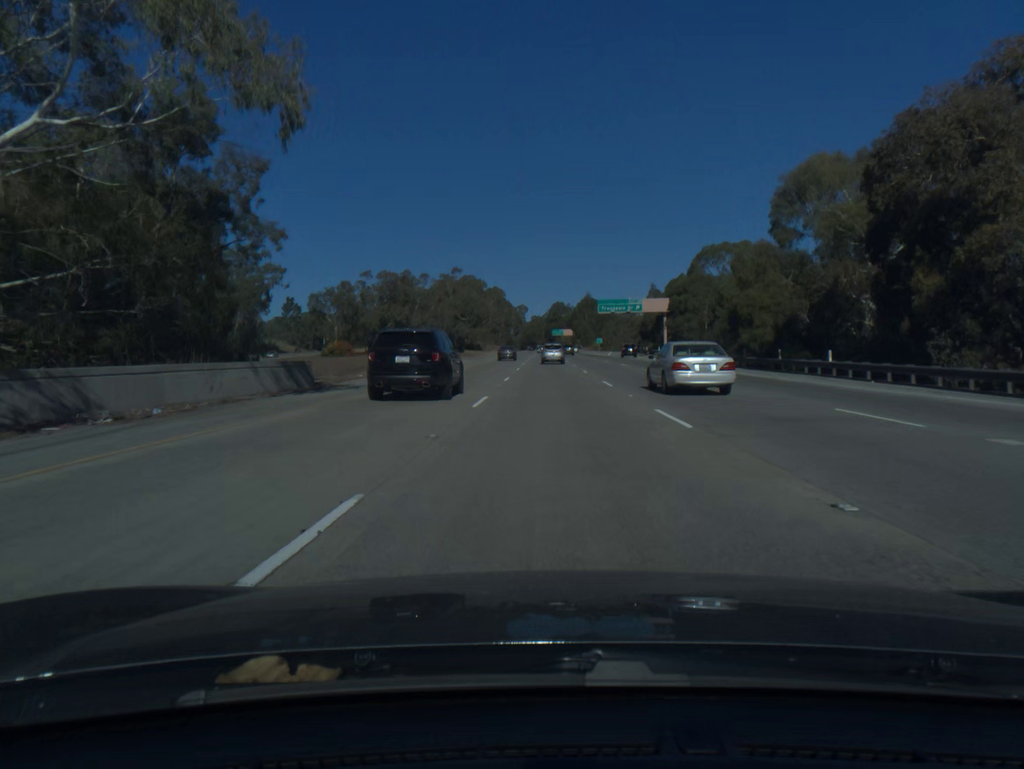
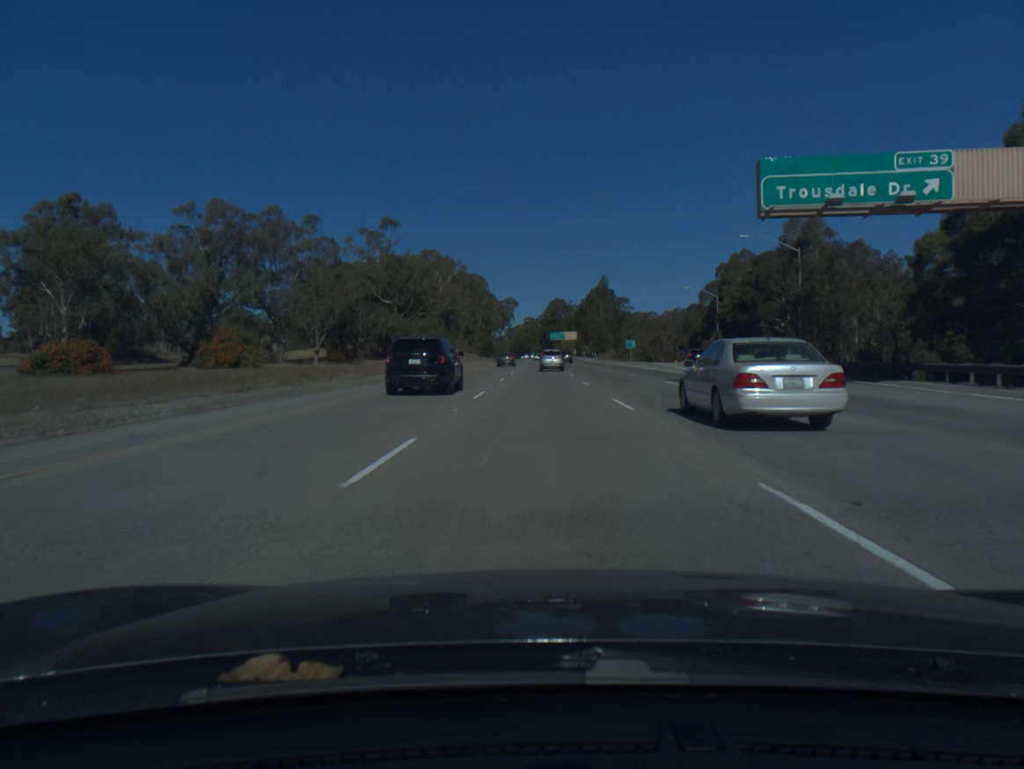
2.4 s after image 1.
(+0.3, +83.2) m; 0°
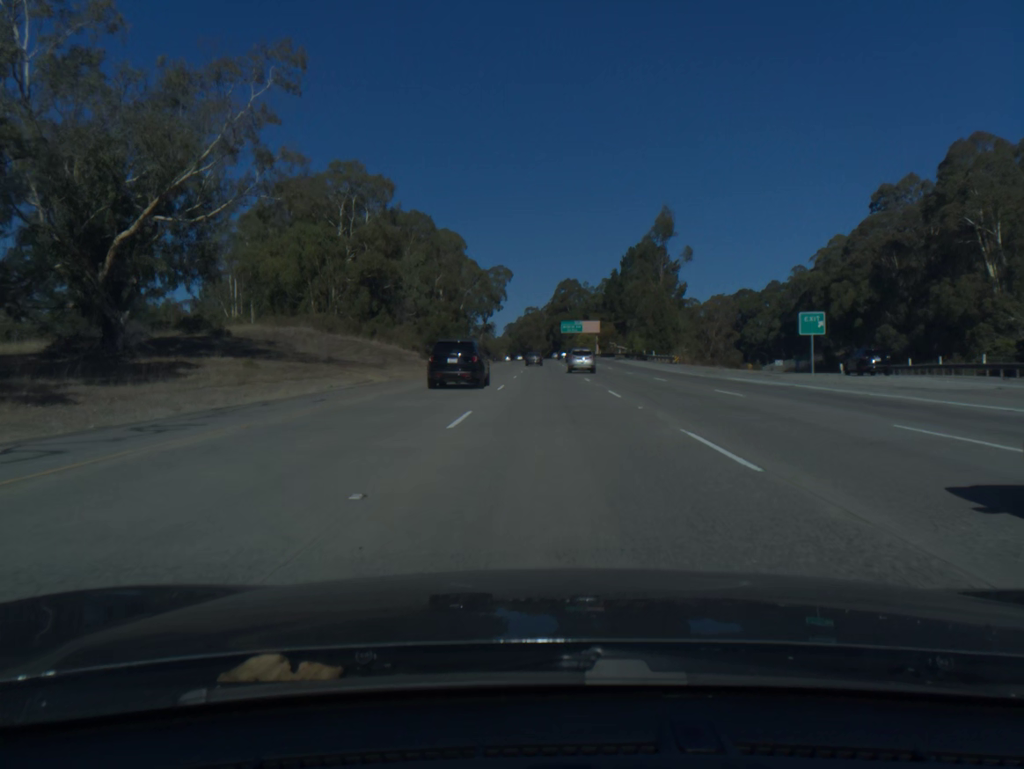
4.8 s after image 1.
(-0.5, +82.3) m; 0°
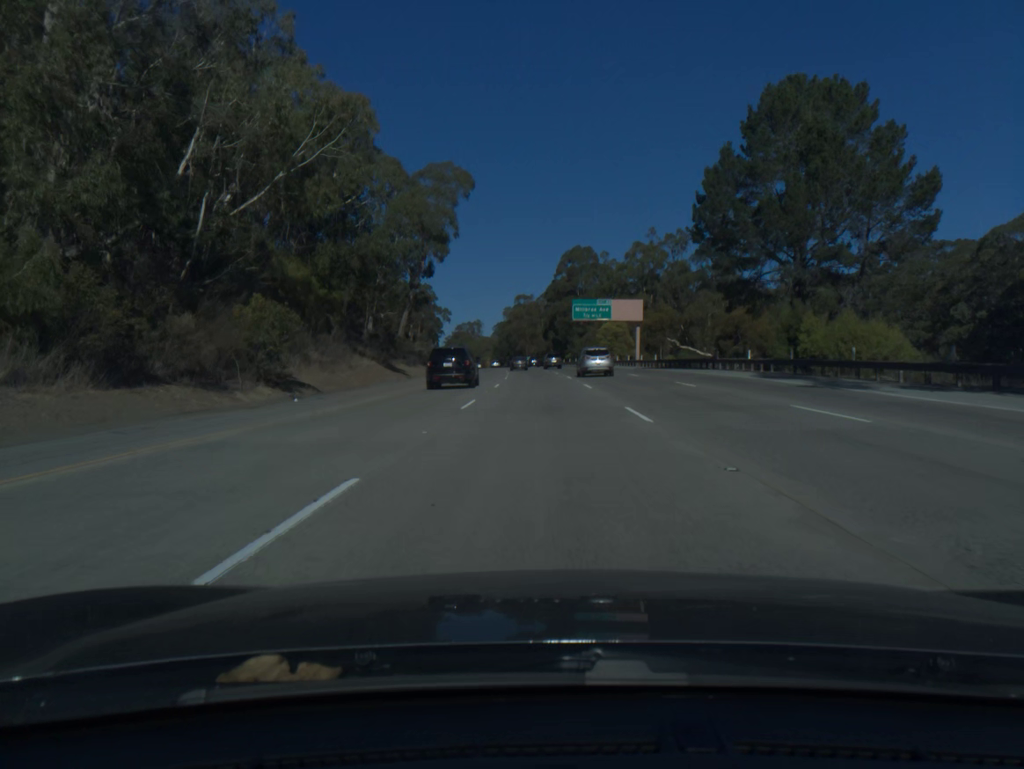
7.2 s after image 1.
(+0.3, +82.0) m; 0°
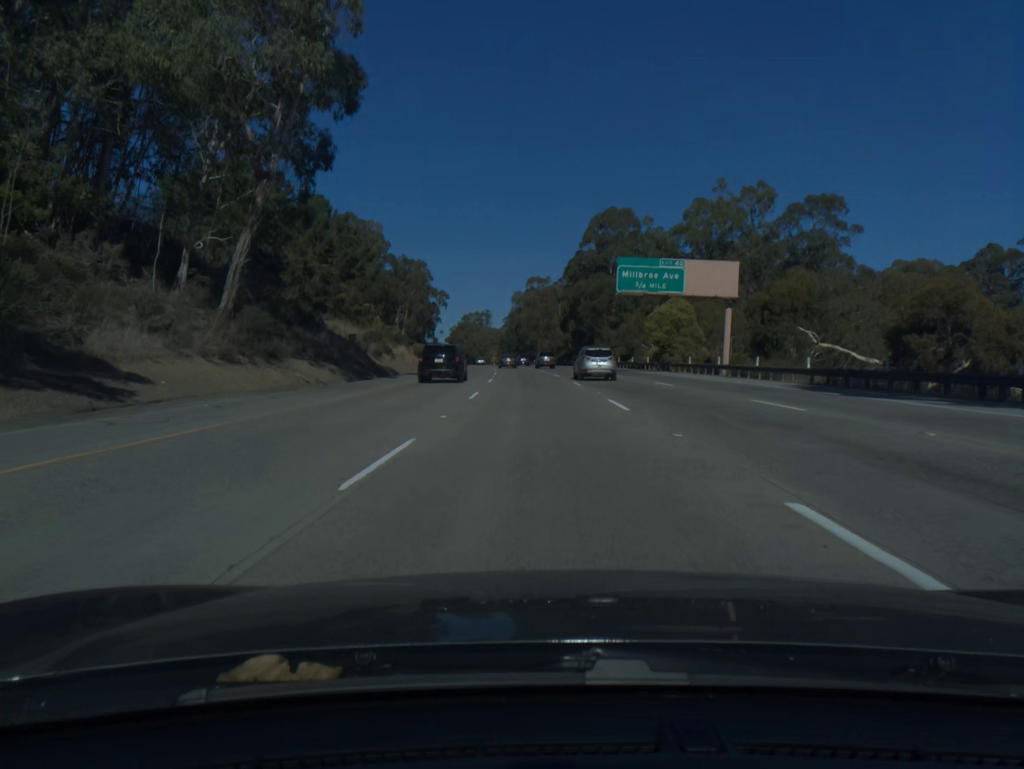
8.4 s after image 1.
(-0.3, +40.9) m; -1°
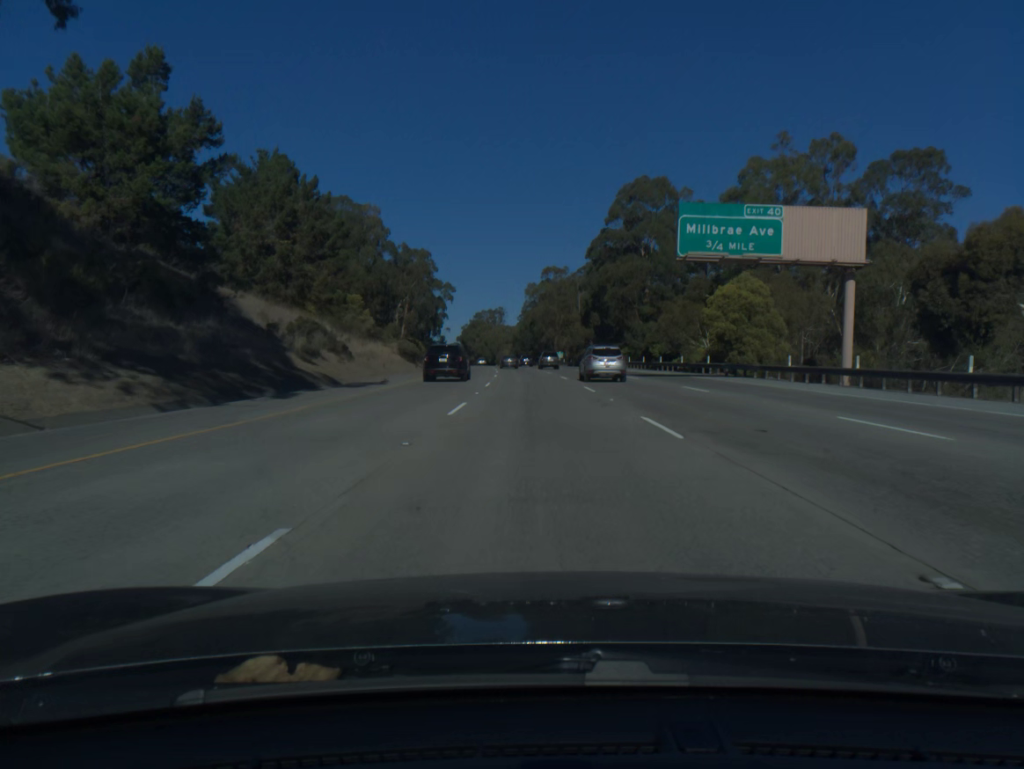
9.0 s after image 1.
(-0.2, +20.3) m; -1°
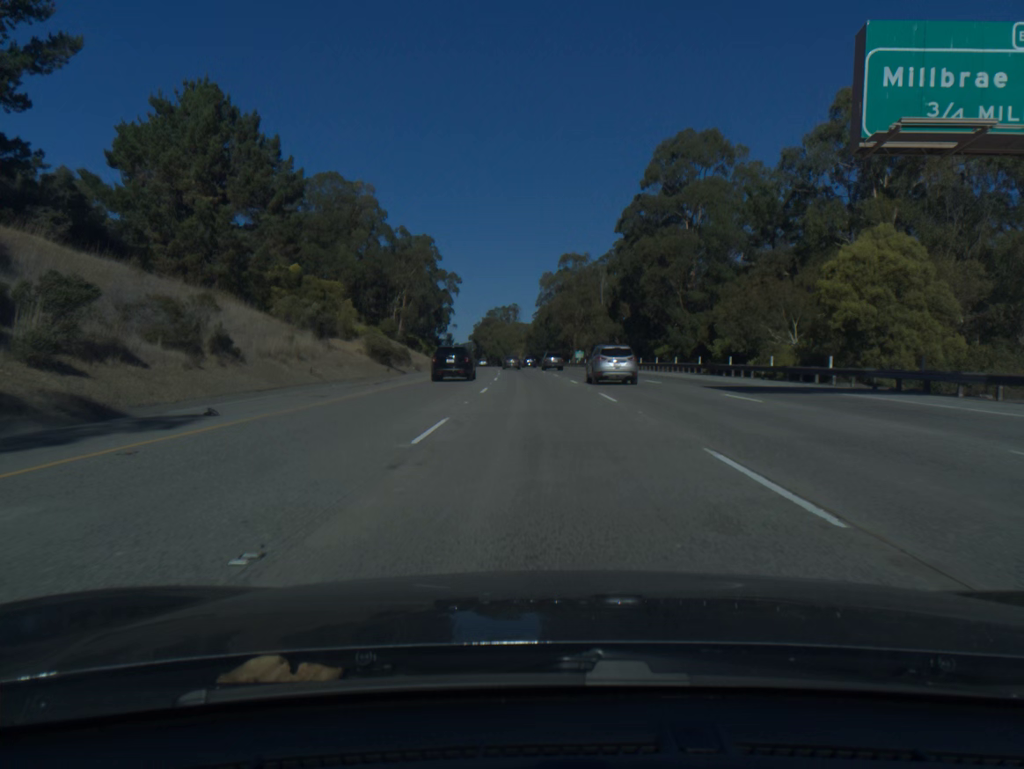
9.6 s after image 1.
(-0.2, +20.2) m; -1°
